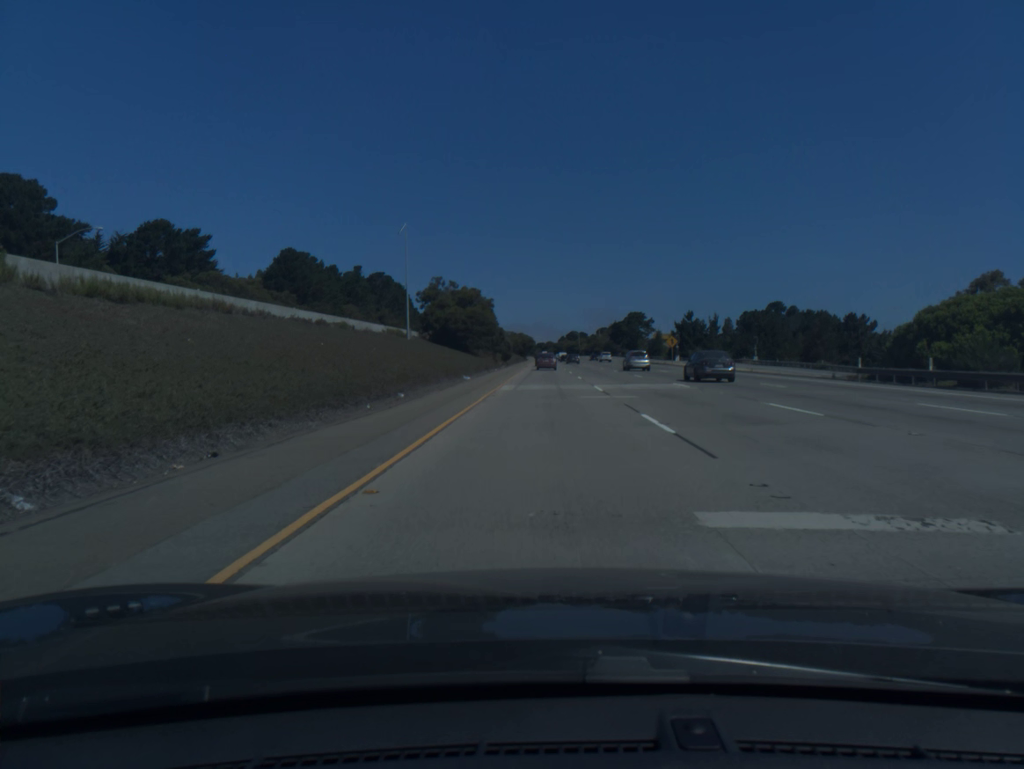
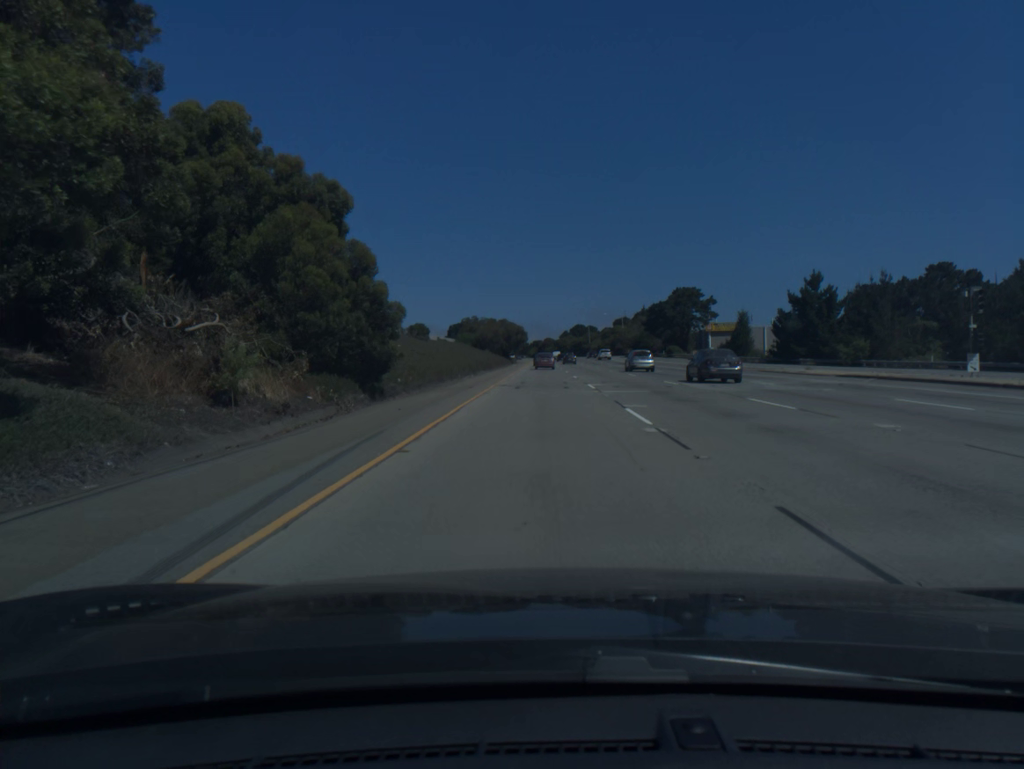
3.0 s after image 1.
(+0.3, +86.4) m; 0°
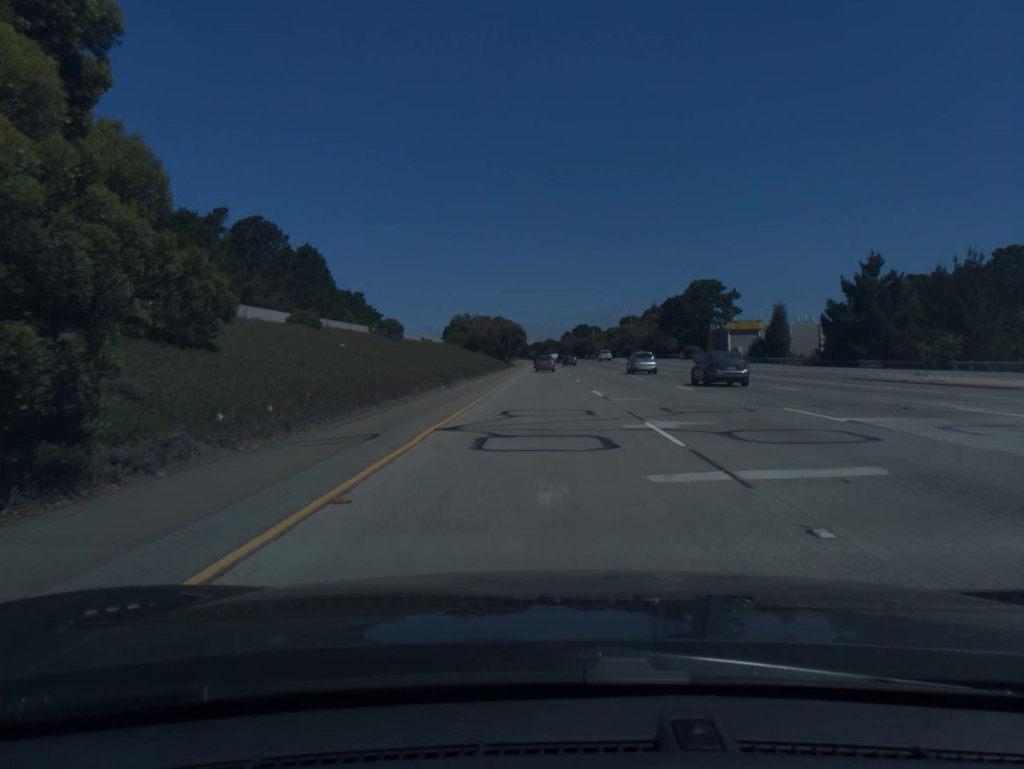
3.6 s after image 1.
(0.0, +17.5) m; 0°
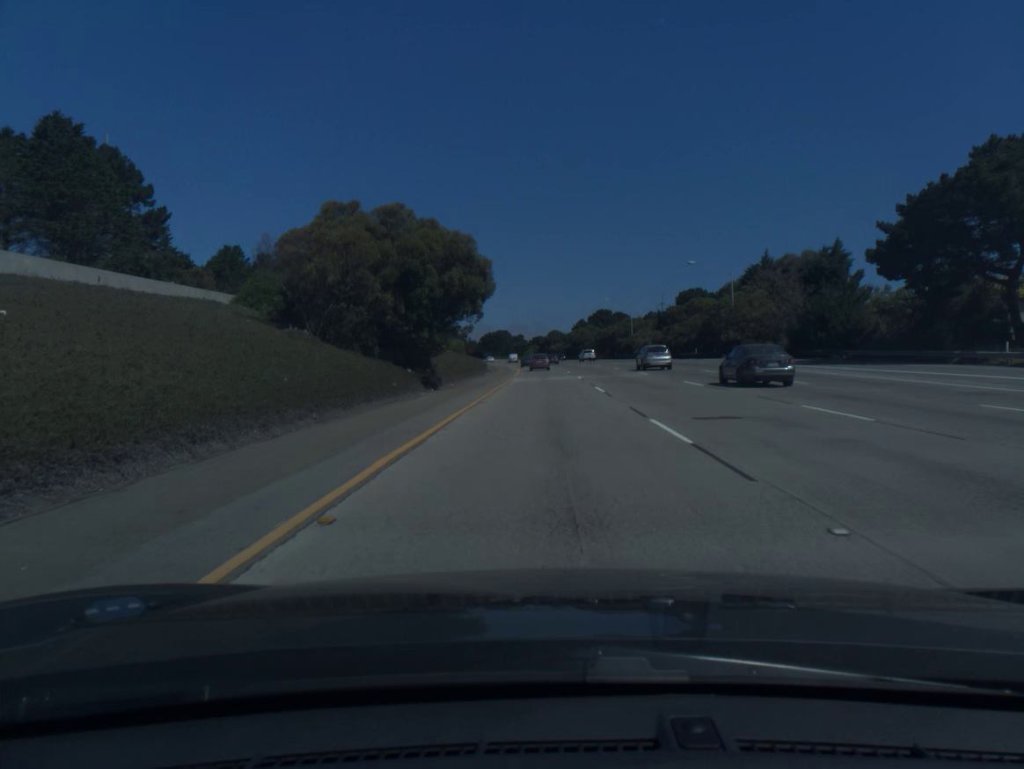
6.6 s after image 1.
(-0.2, +88.2) m; 0°
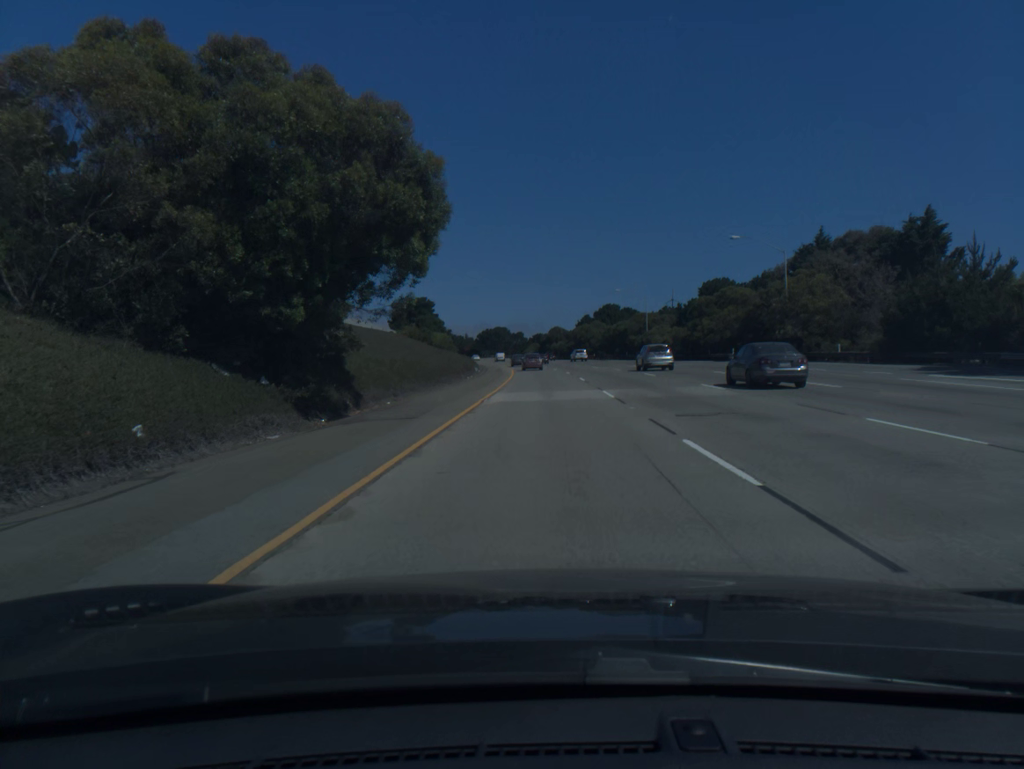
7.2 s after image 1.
(0.0, +17.7) m; 0°
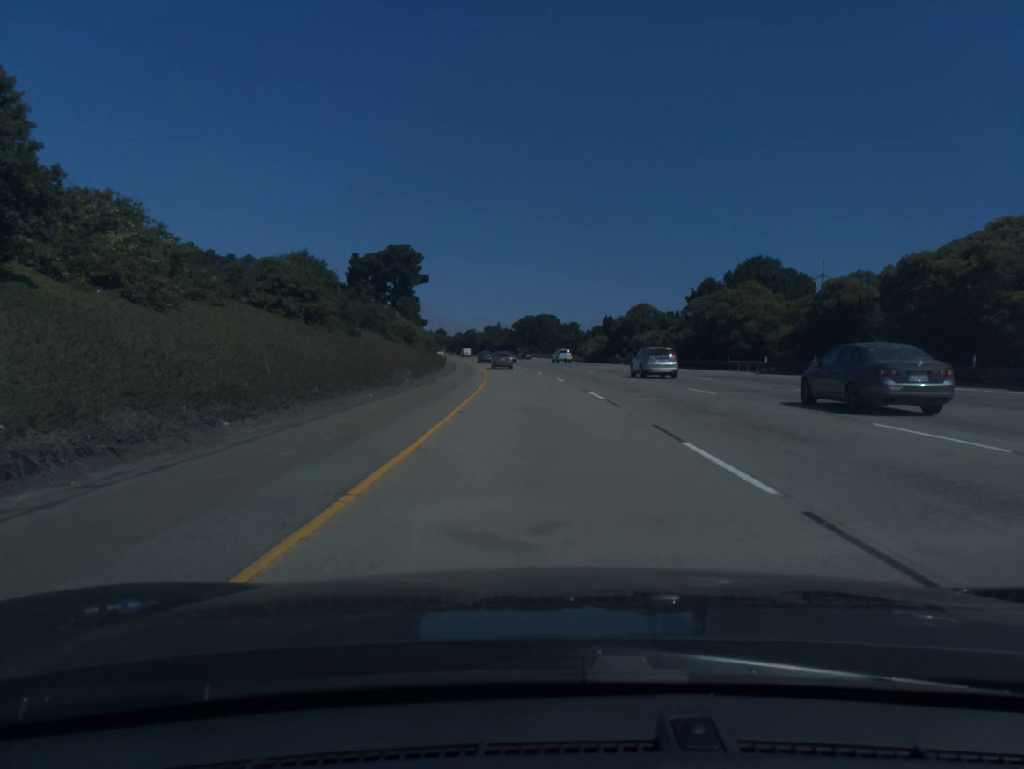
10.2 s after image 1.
(-2.0, +88.3) m; -4°
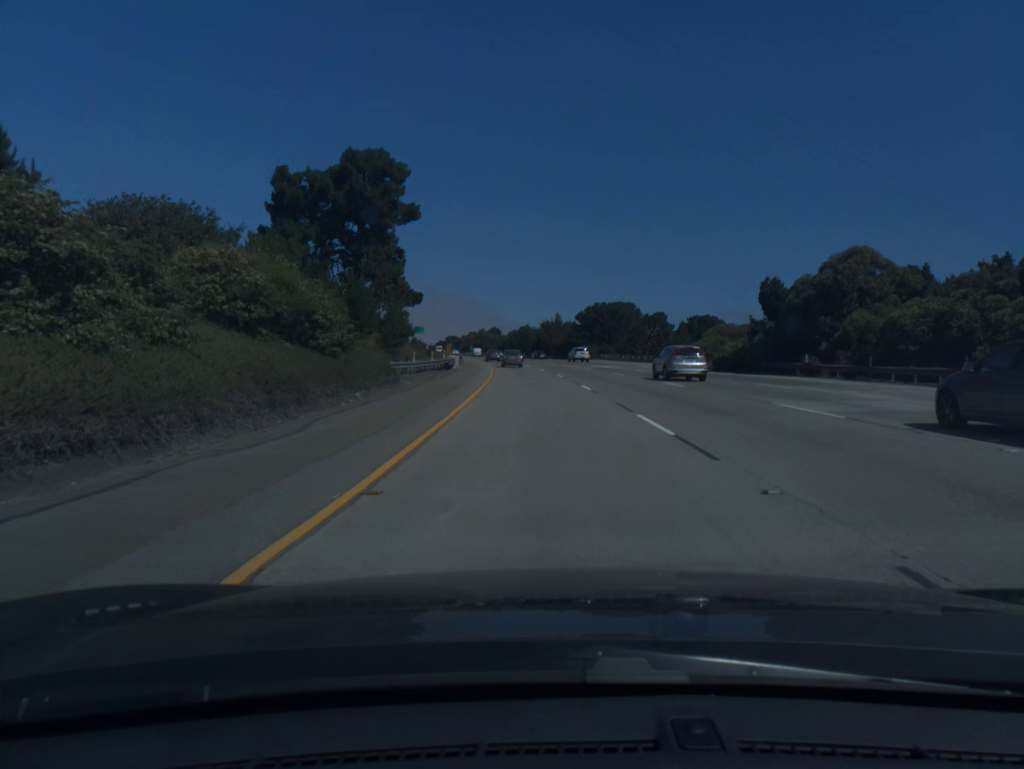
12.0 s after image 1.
(-2.1, +53.0) m; -5°
